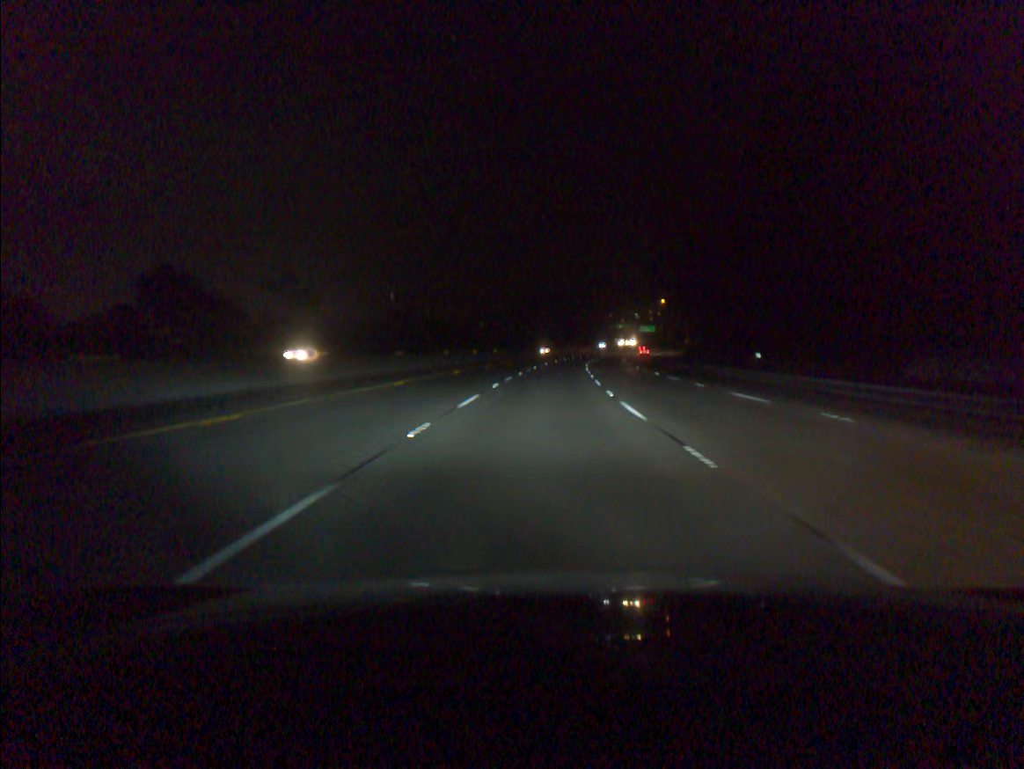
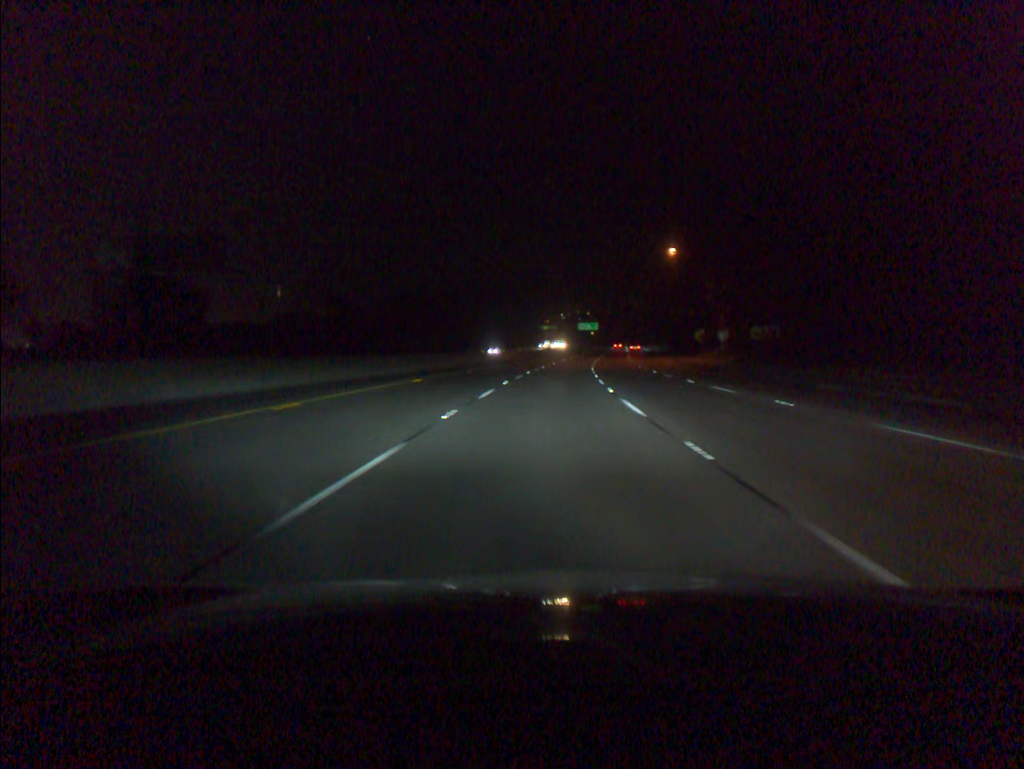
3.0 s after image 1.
(+4.7, +98.4) m; +6°
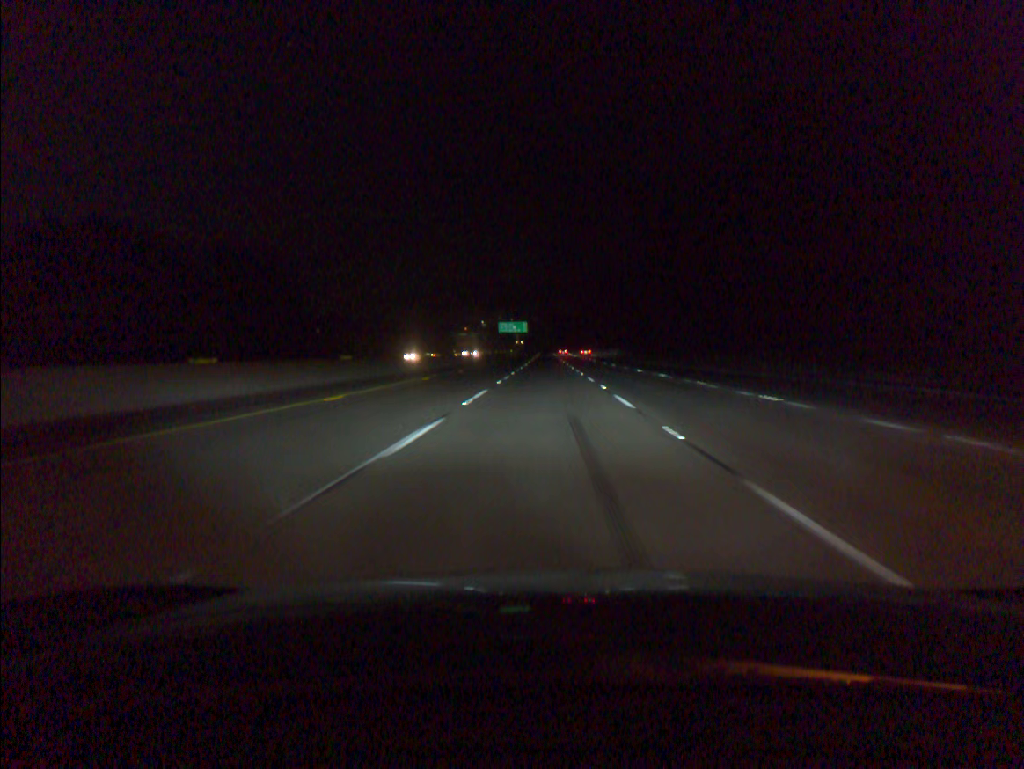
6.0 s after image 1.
(+5.4, +97.8) m; +6°
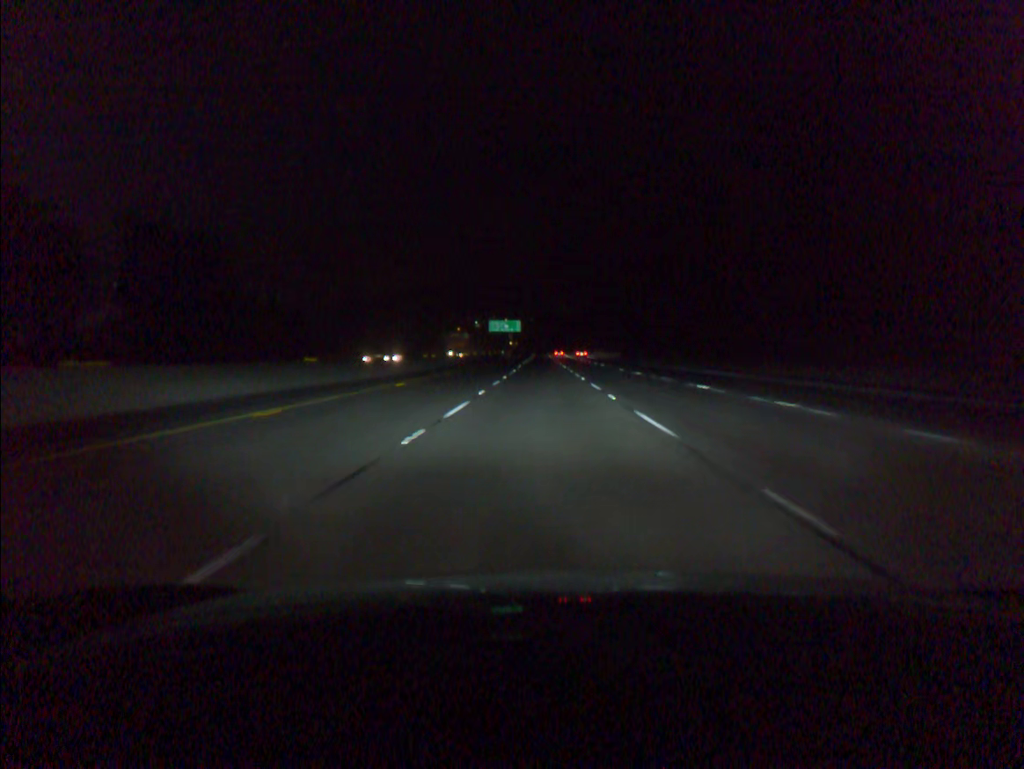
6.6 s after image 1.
(+0.1, +19.5) m; 0°
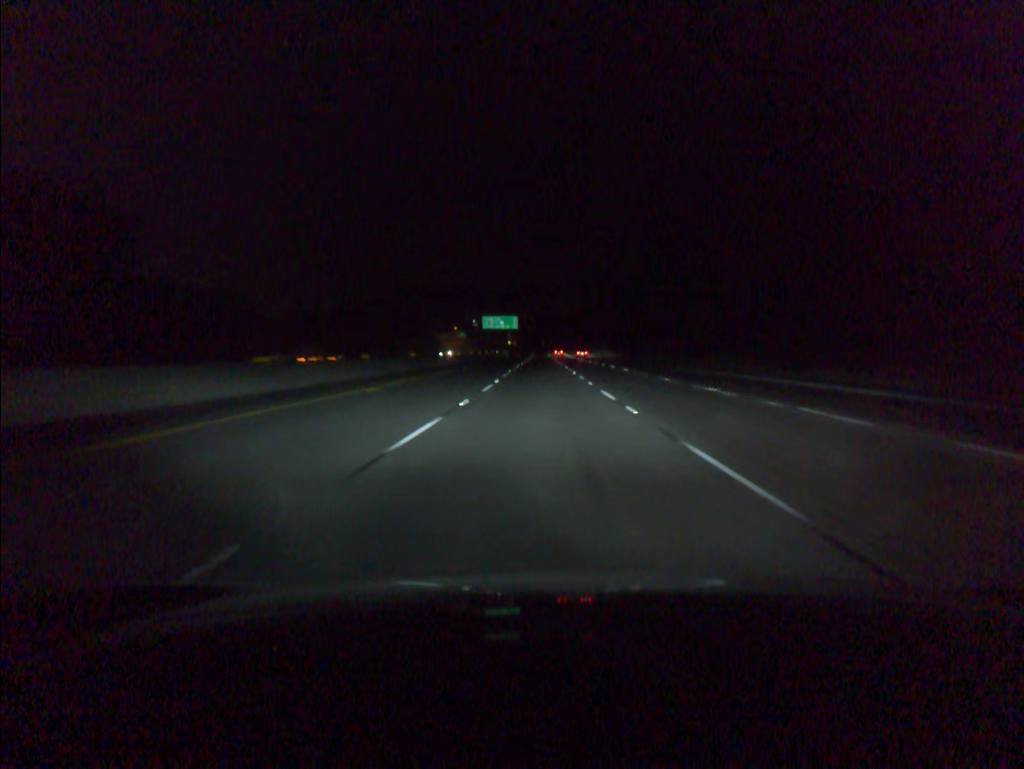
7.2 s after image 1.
(0.0, +19.5) m; 0°
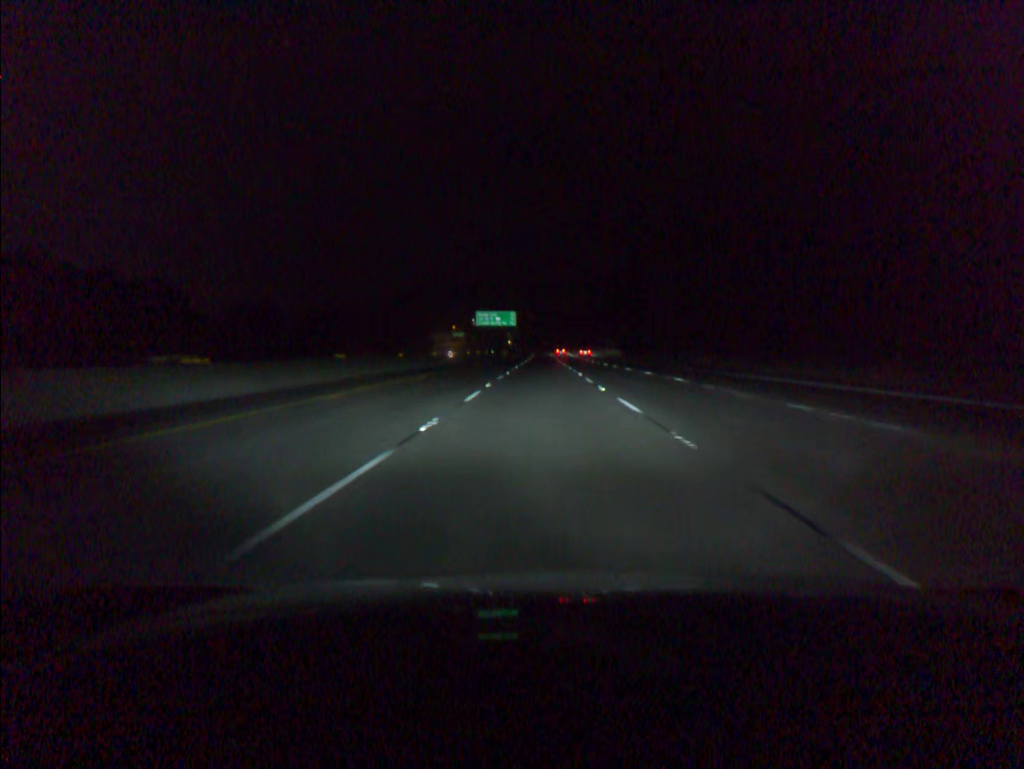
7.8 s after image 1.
(0.0, +19.5) m; 0°
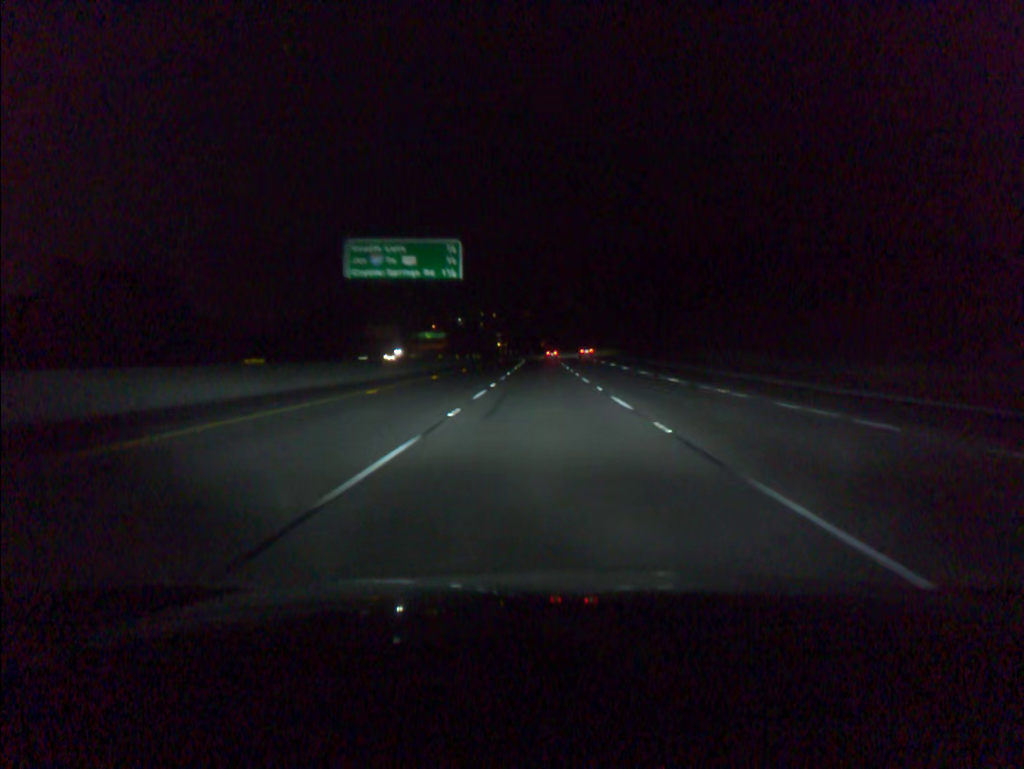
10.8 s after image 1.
(-0.1, +97.9) m; 0°
